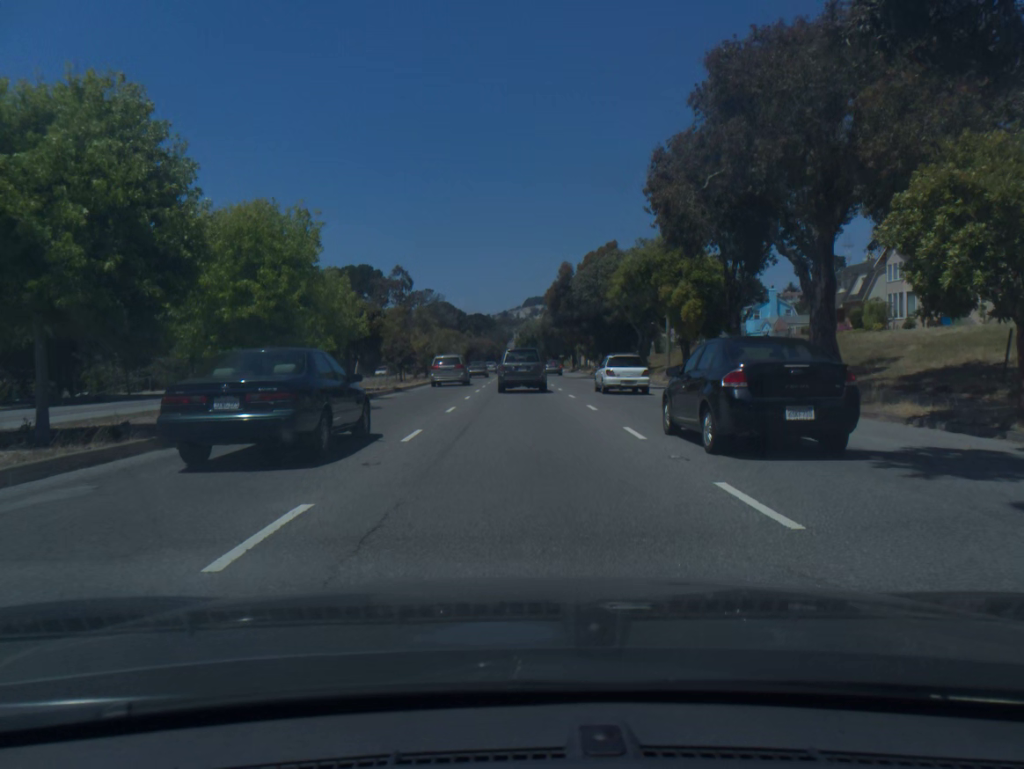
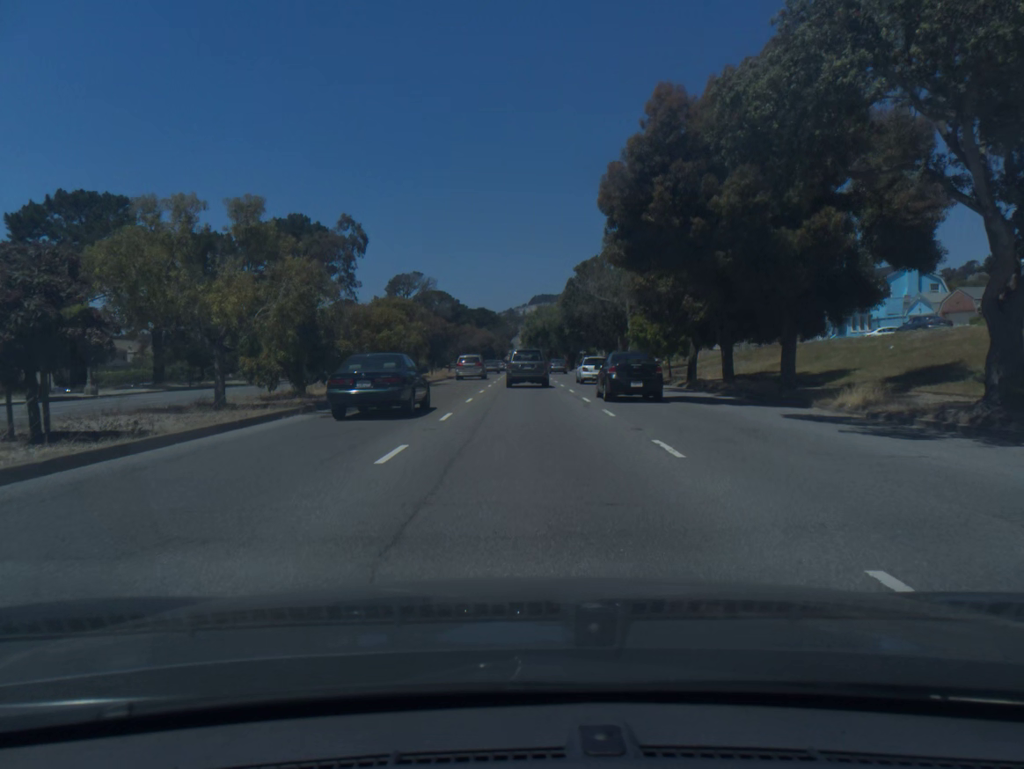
(-0.2, +39.0) m; -1°
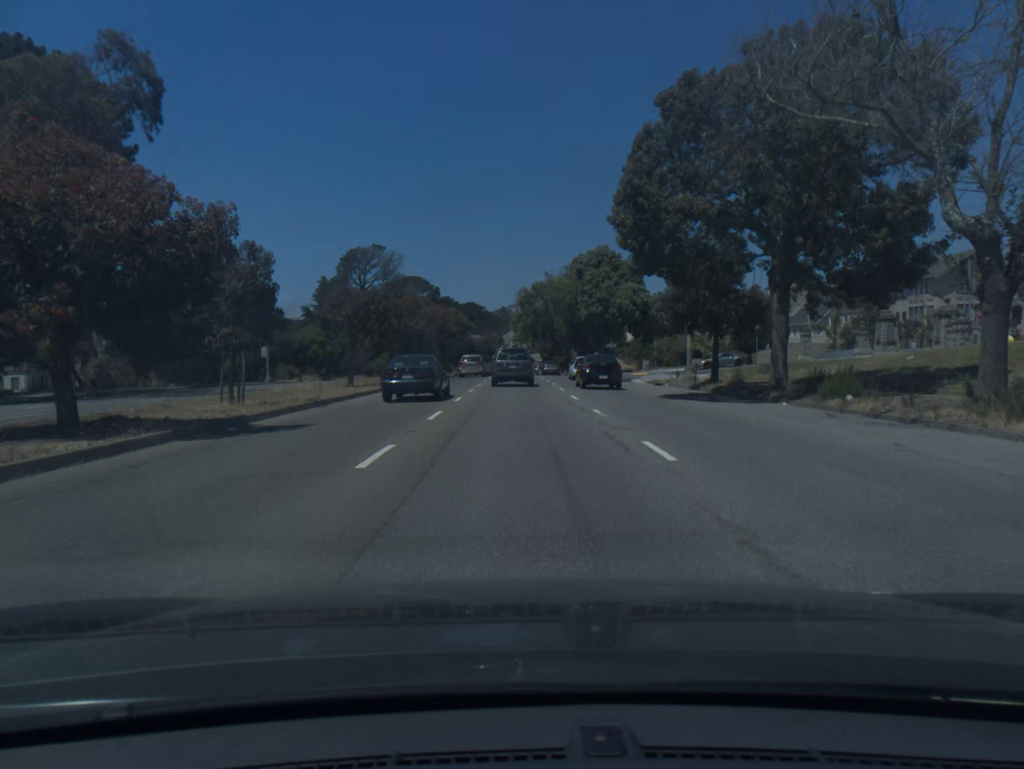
(+0.2, +43.6) m; +1°
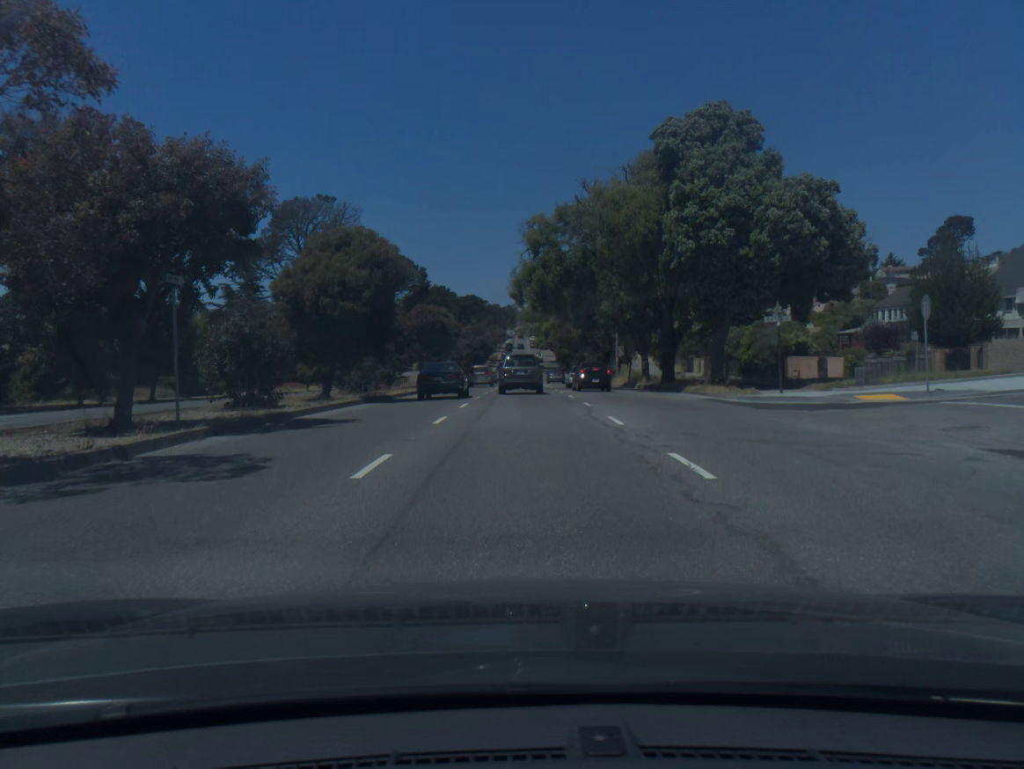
(-0.2, +44.7) m; 0°
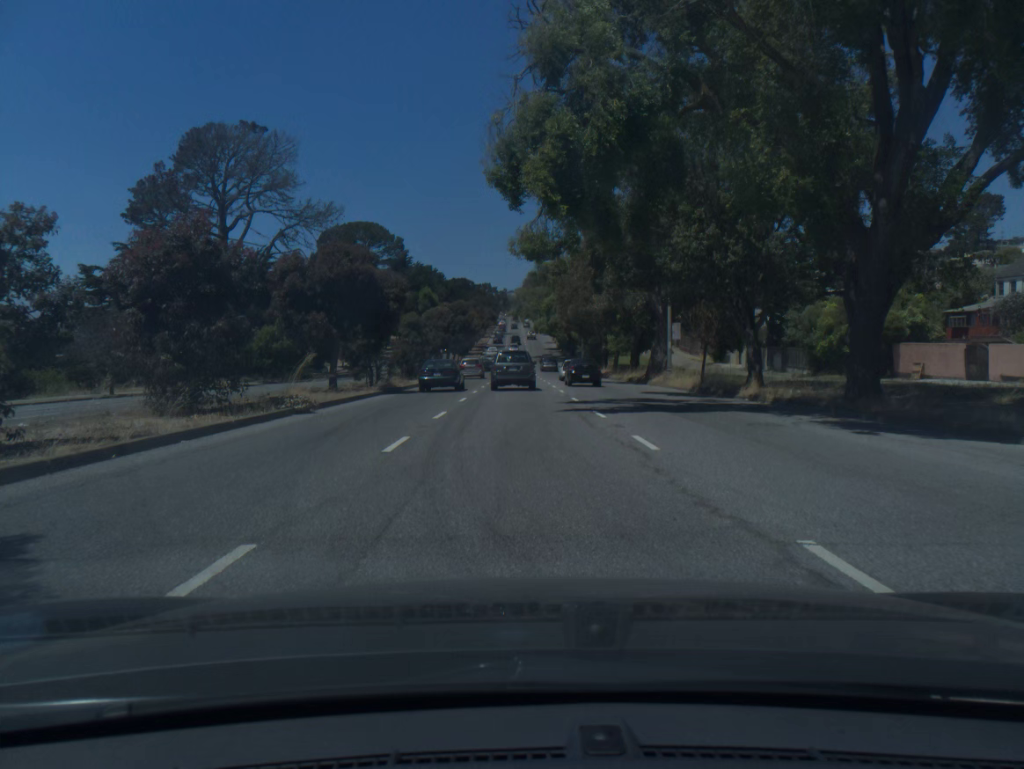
(+0.1, +26.7) m; 0°
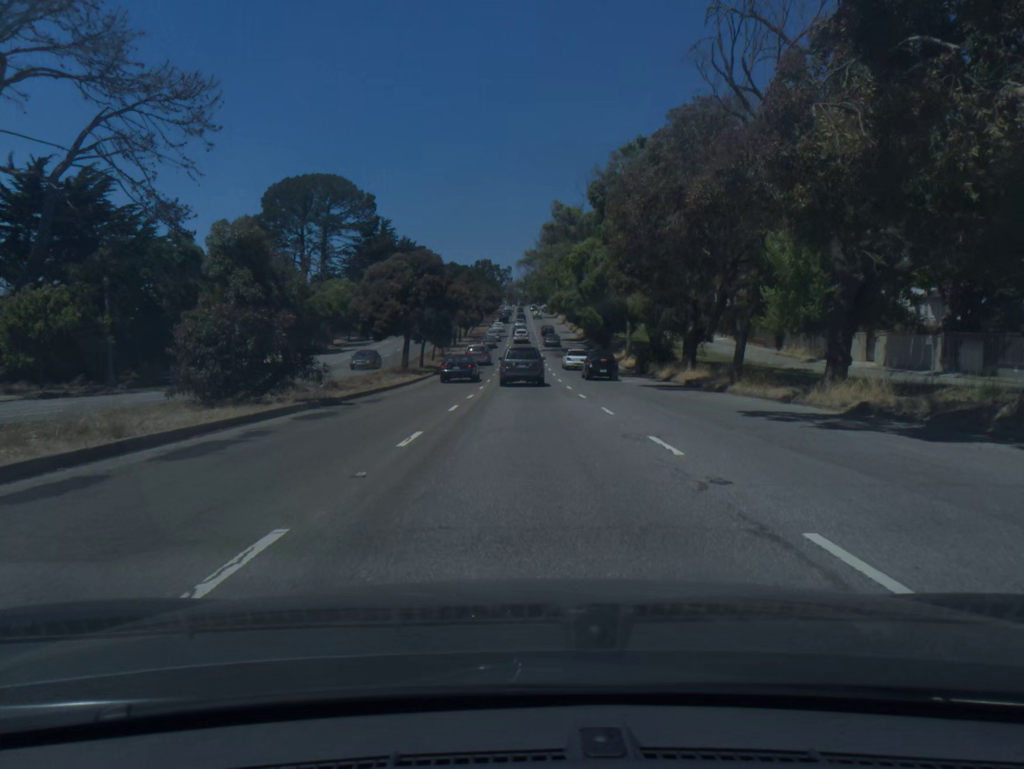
(-0.1, +35.8) m; 0°
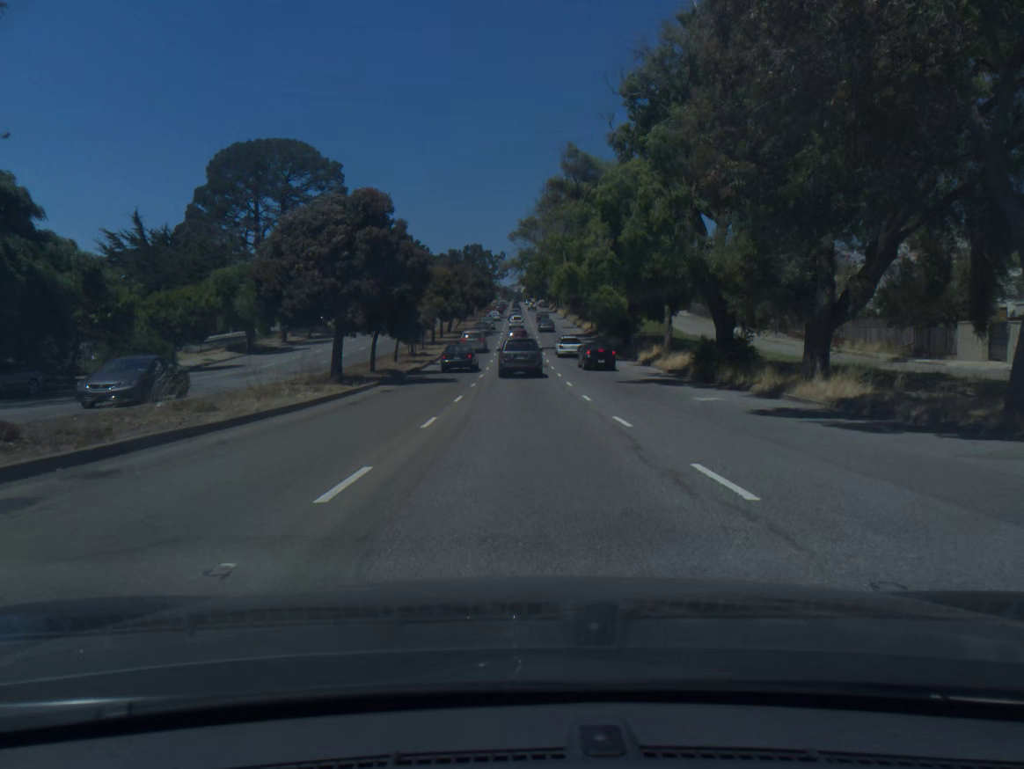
(0.0, +18.0) m; 0°
